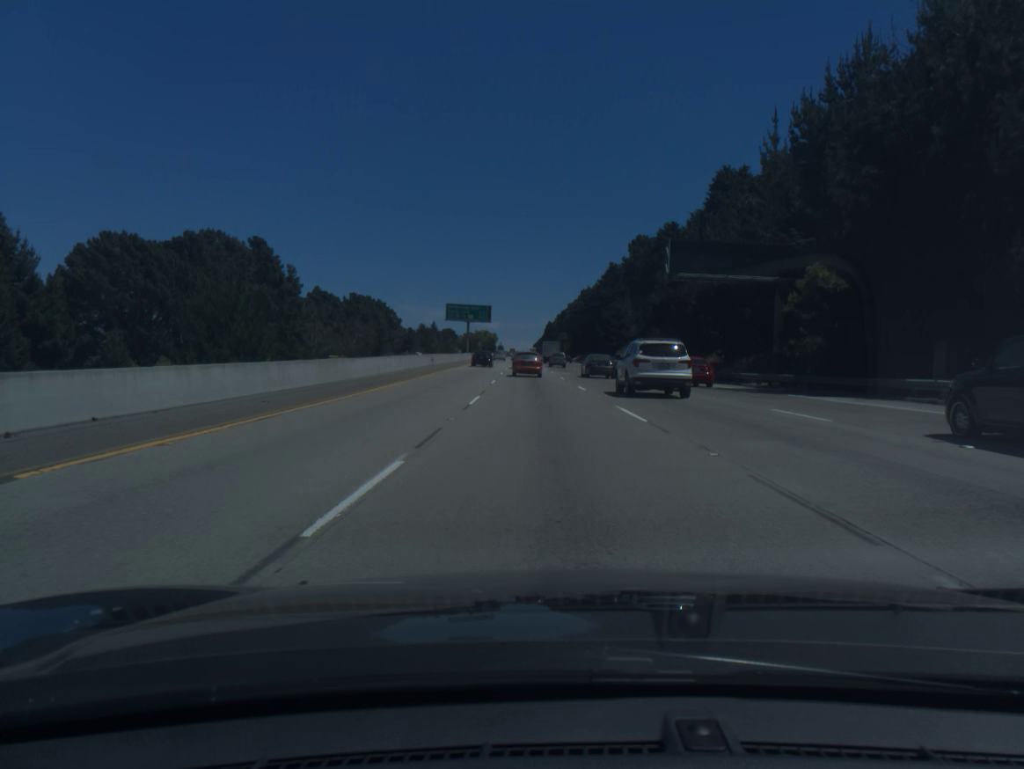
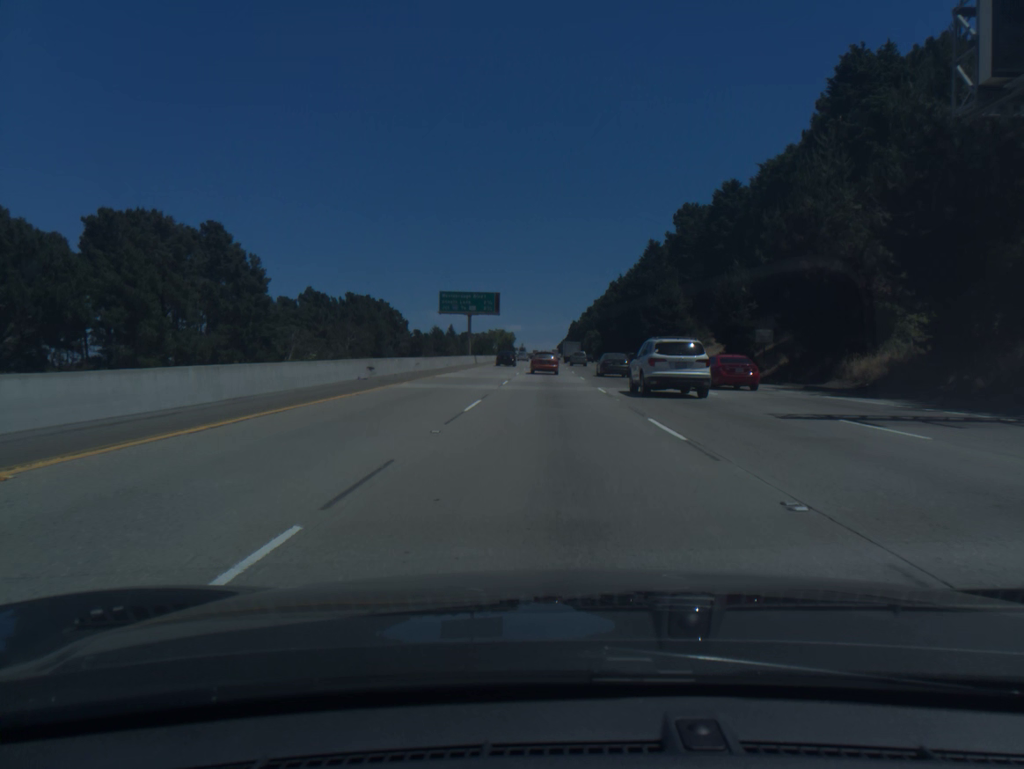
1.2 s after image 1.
(-0.5, +32.7) m; -2°
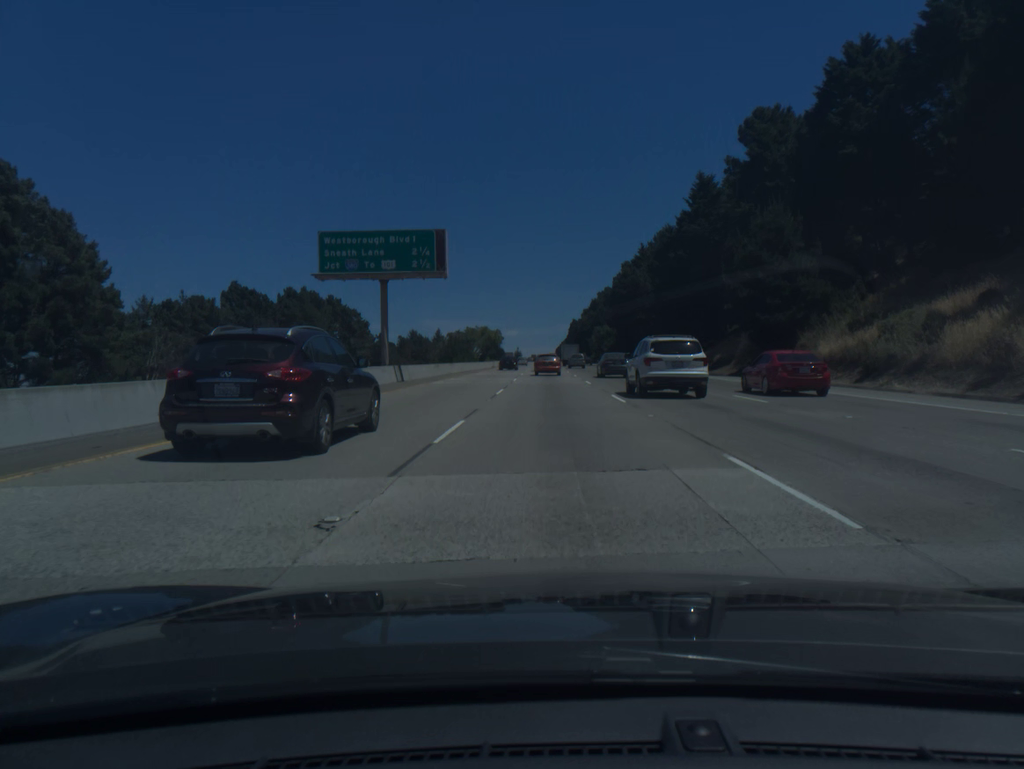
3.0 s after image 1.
(-0.1, +49.3) m; 0°
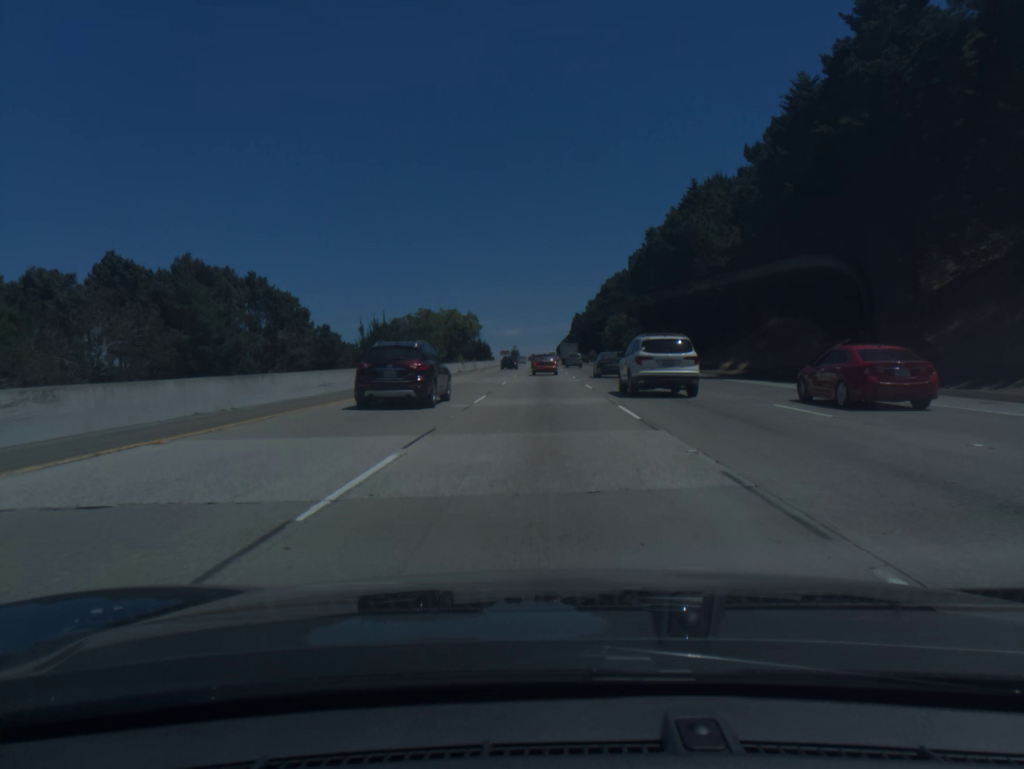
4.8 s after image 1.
(+0.1, +49.3) m; 0°
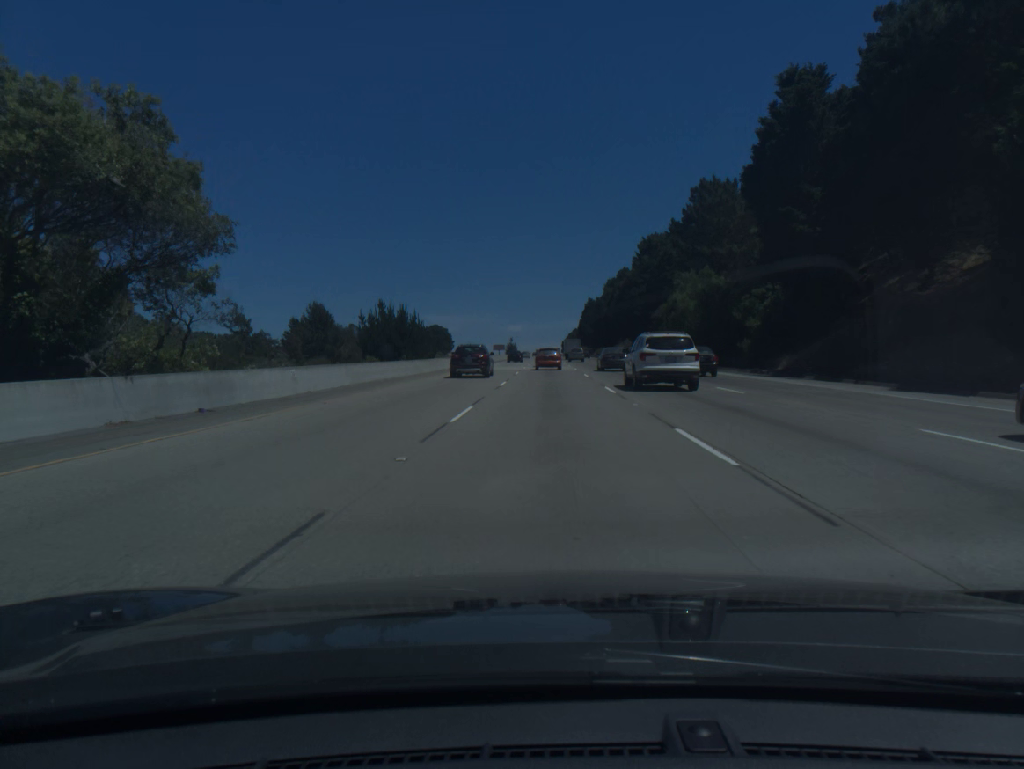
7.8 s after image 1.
(-0.5, +80.2) m; 0°
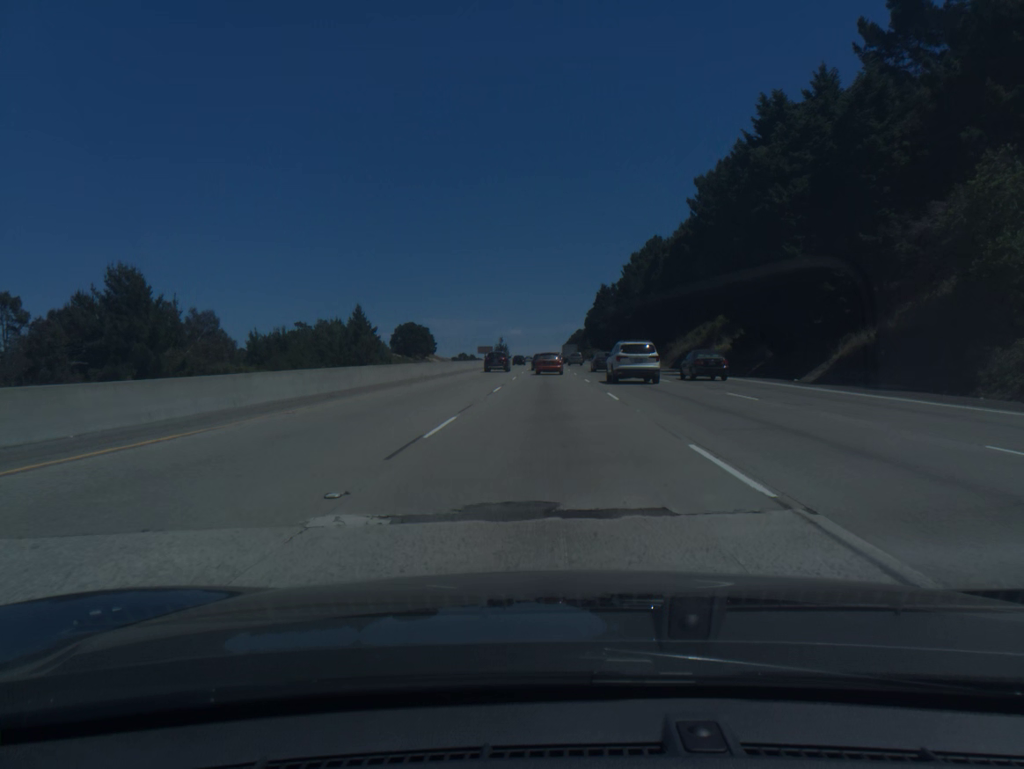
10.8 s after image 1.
(+0.2, +75.1) m; 0°
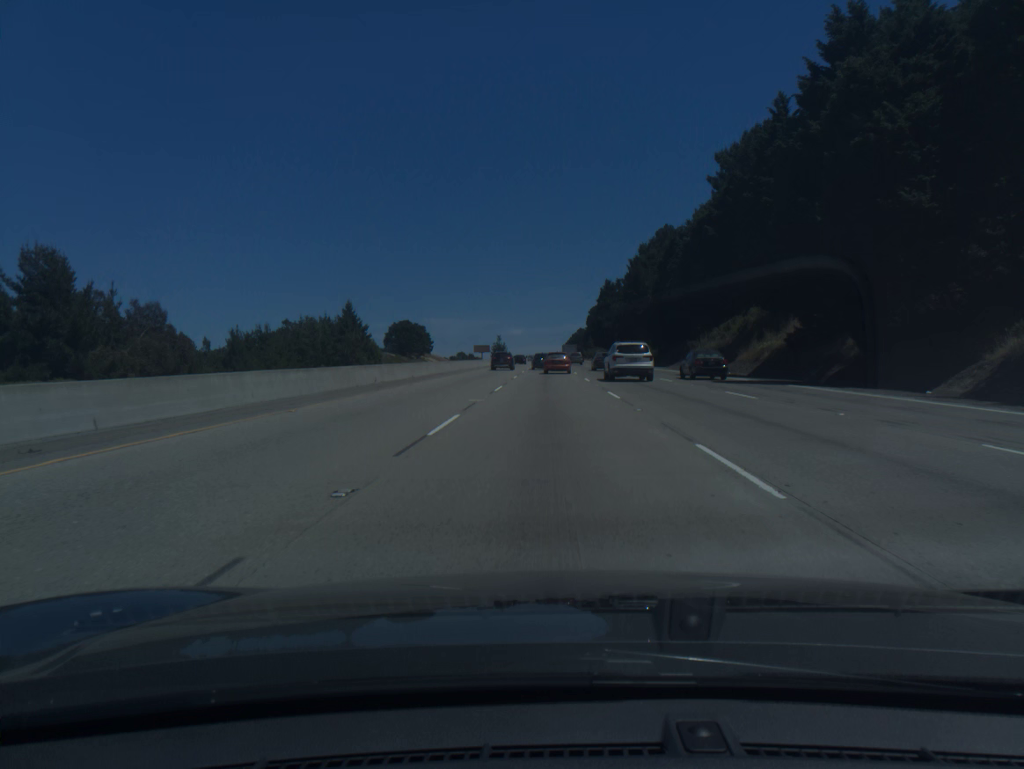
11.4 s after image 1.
(0.0, +14.5) m; 0°
